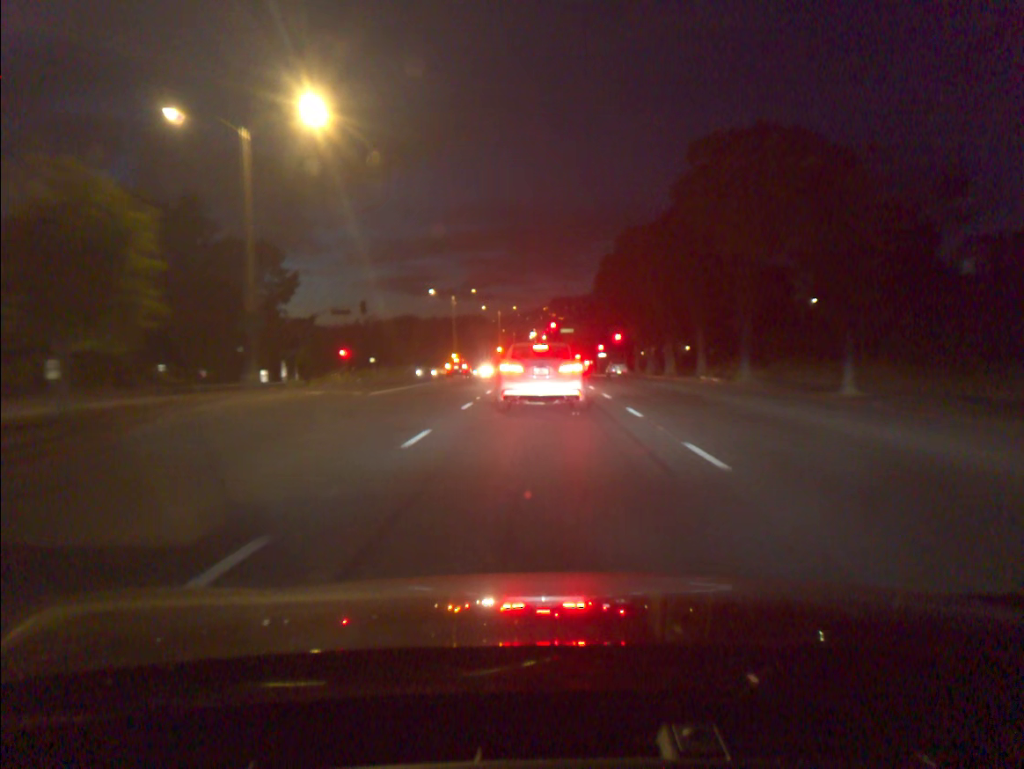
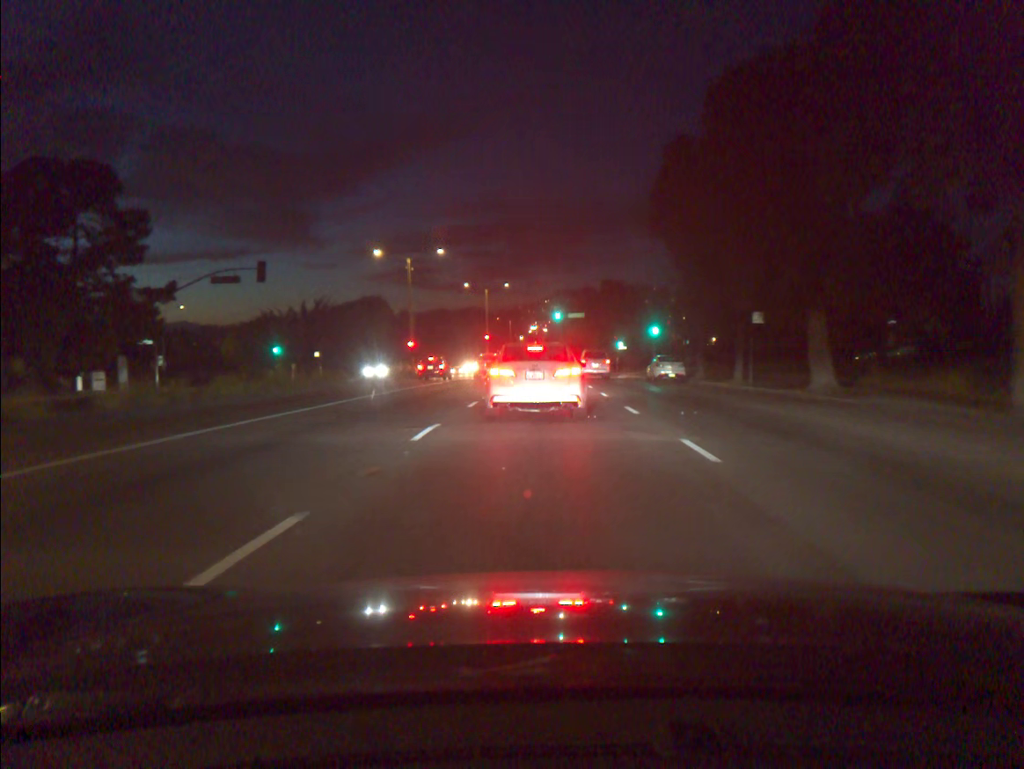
(0.0, +28.5) m; 0°
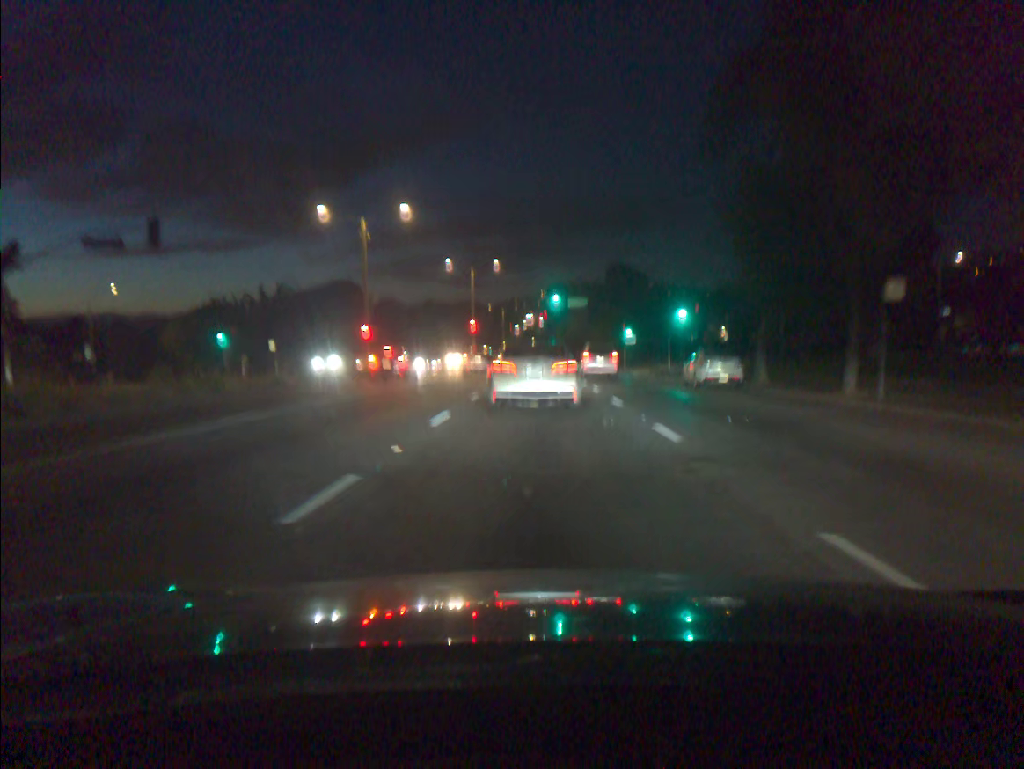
(0.0, +13.1) m; 0°
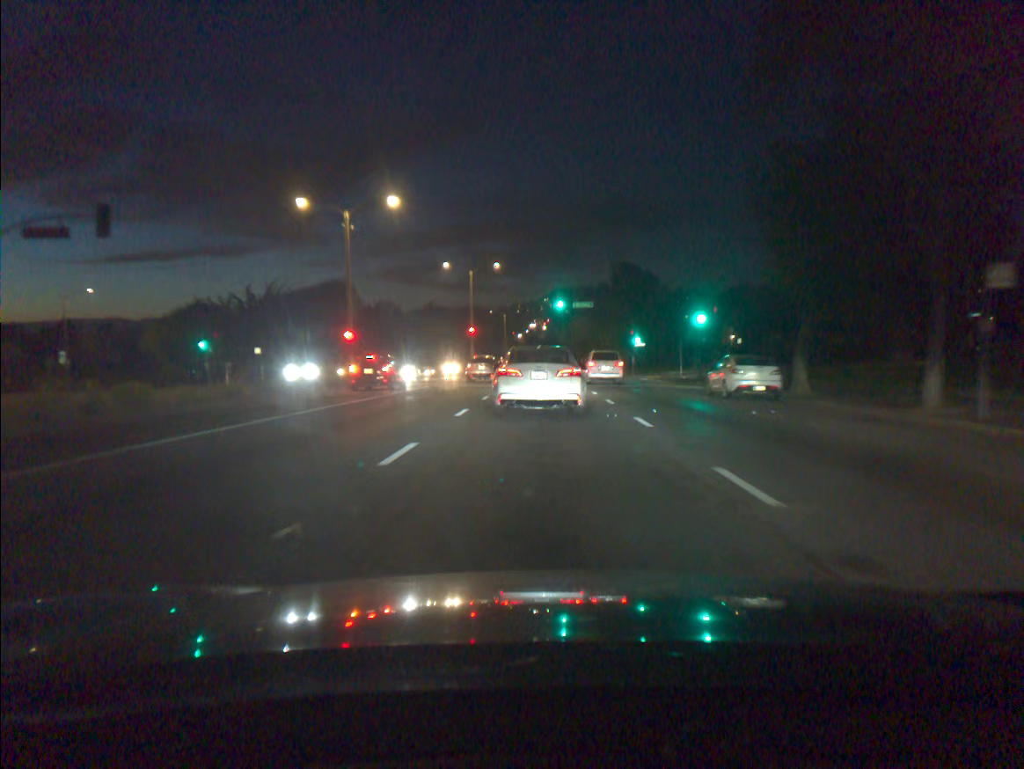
(0.0, +4.2) m; 0°
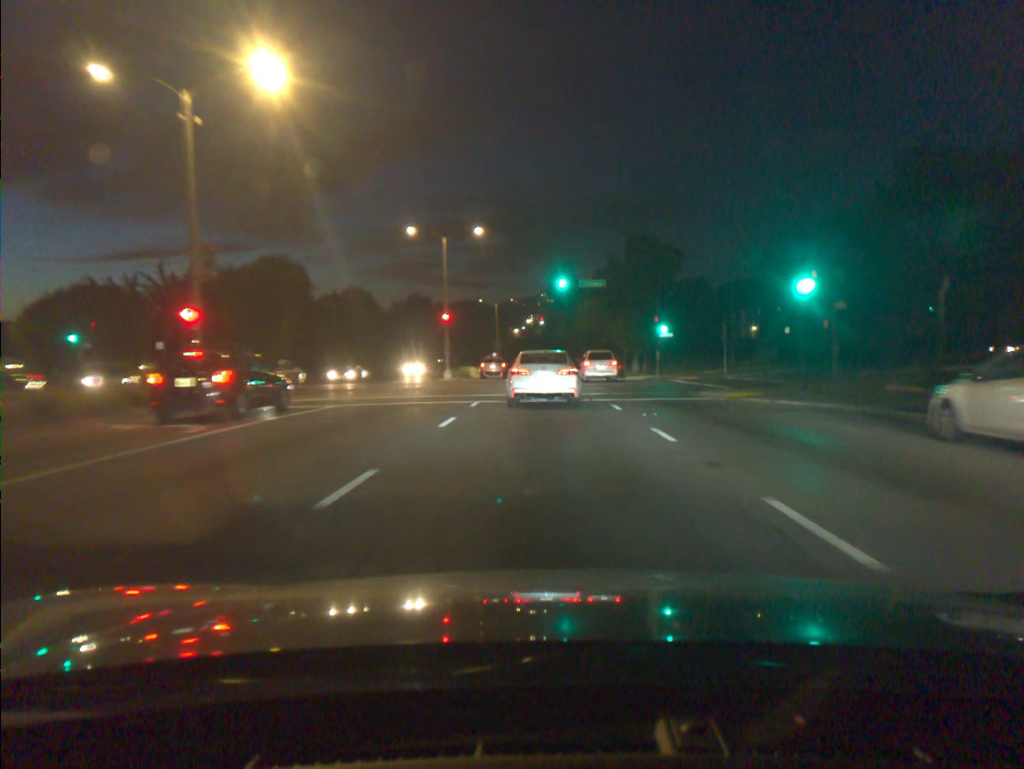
(+0.2, +16.8) m; +1°
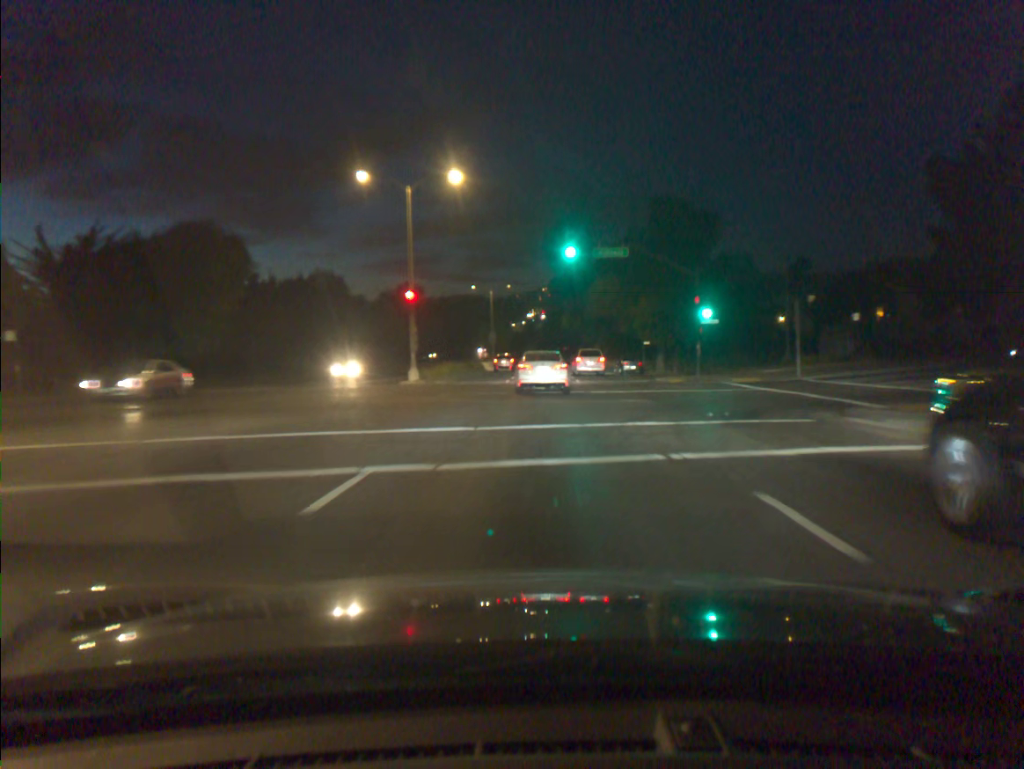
(0.0, +14.0) m; 0°
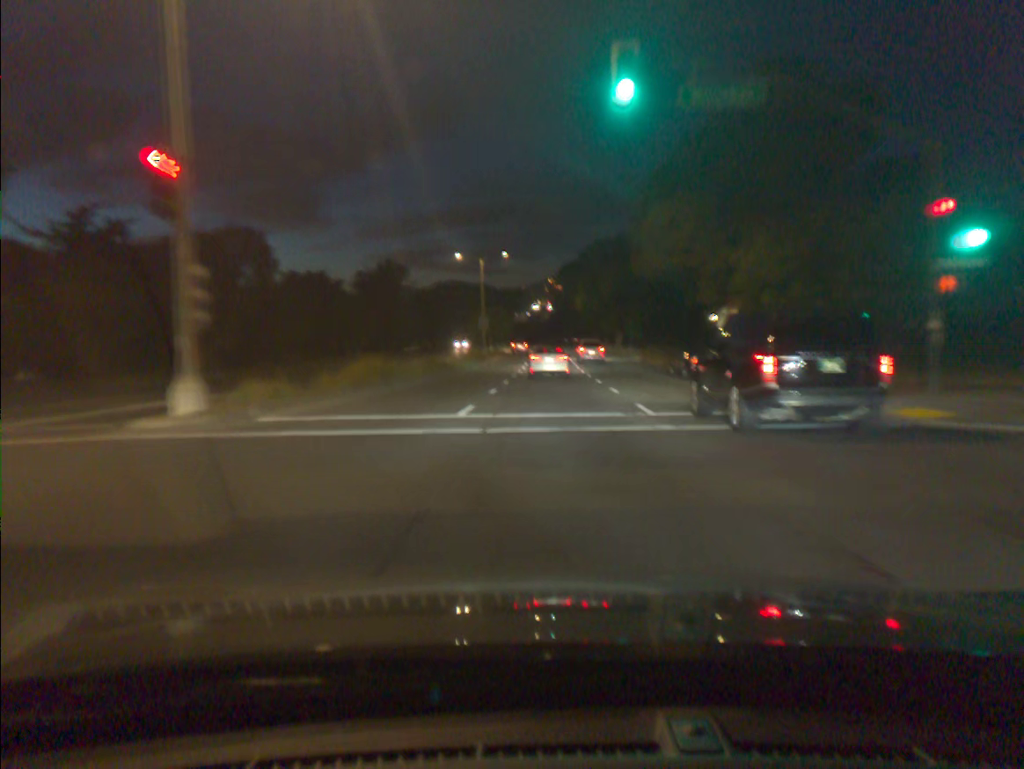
(-0.2, +24.2) m; -1°
